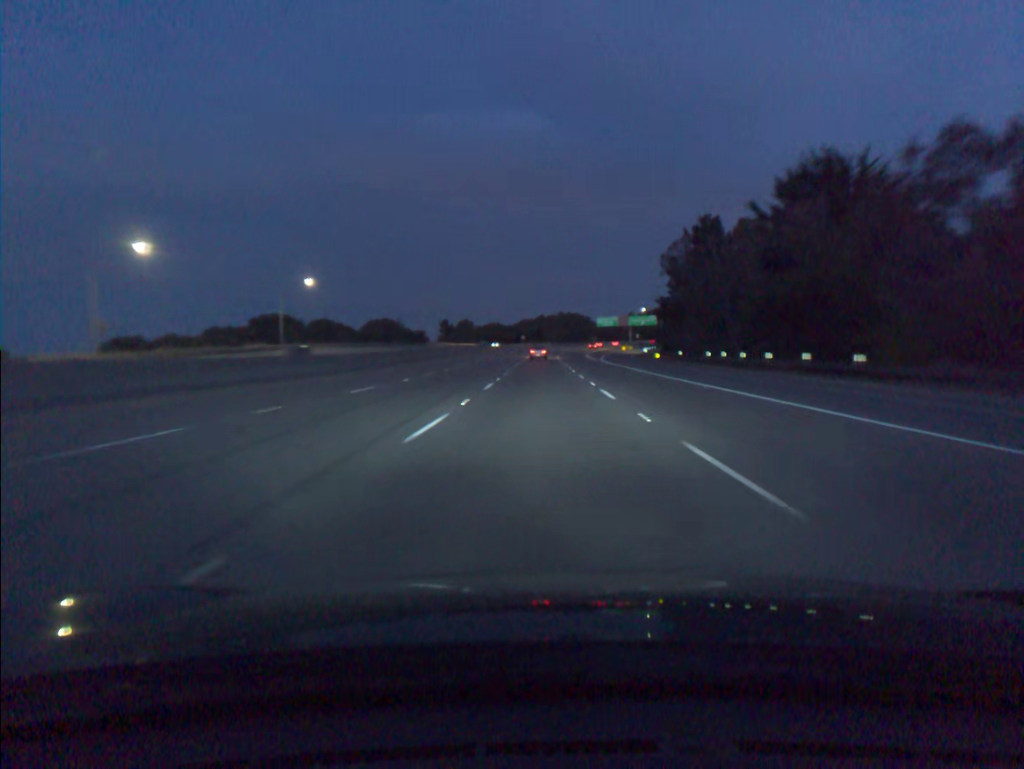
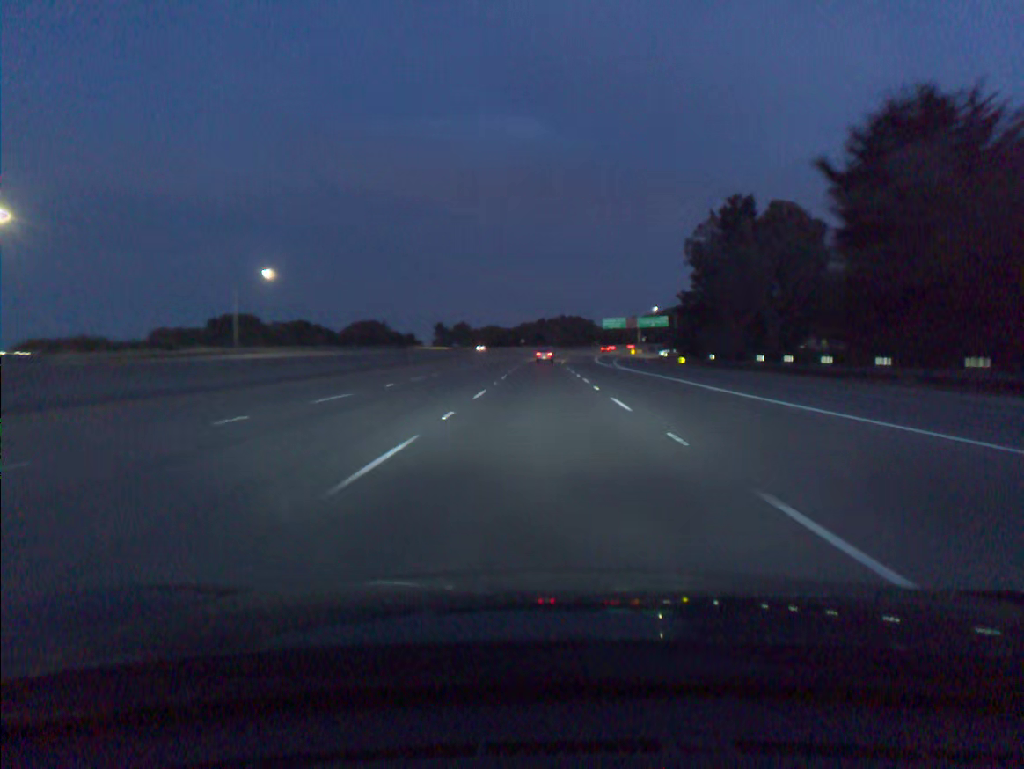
(0.0, +18.0) m; 0°
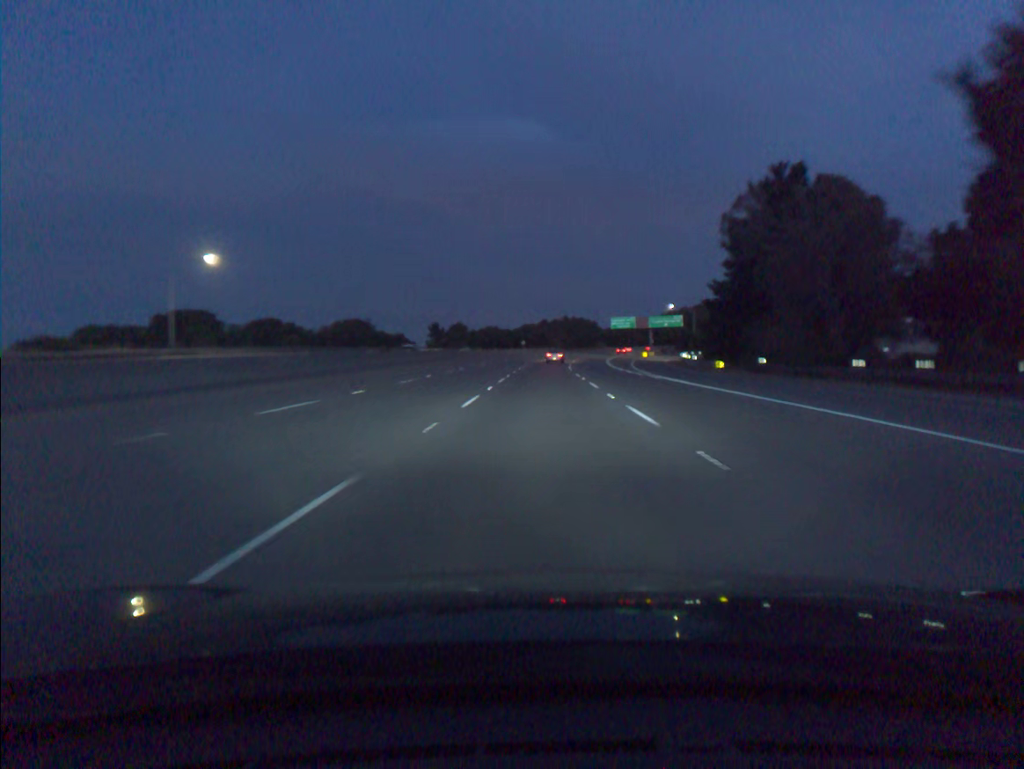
(0.0, +17.9) m; 0°
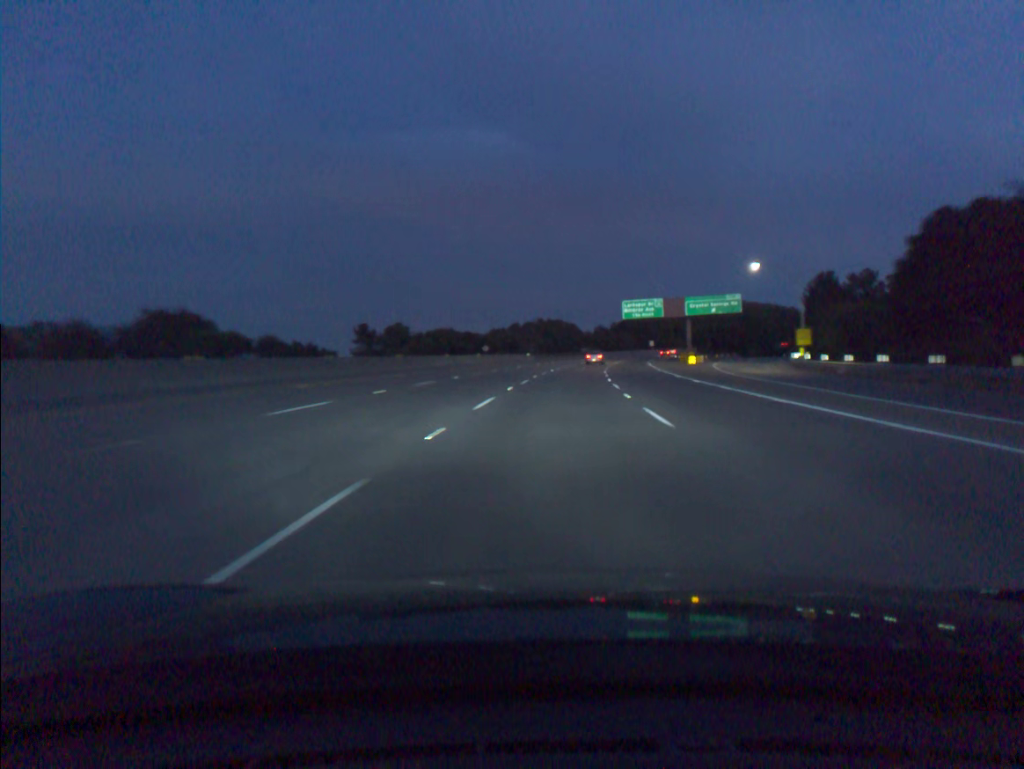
(+0.6, +71.3) m; +2°
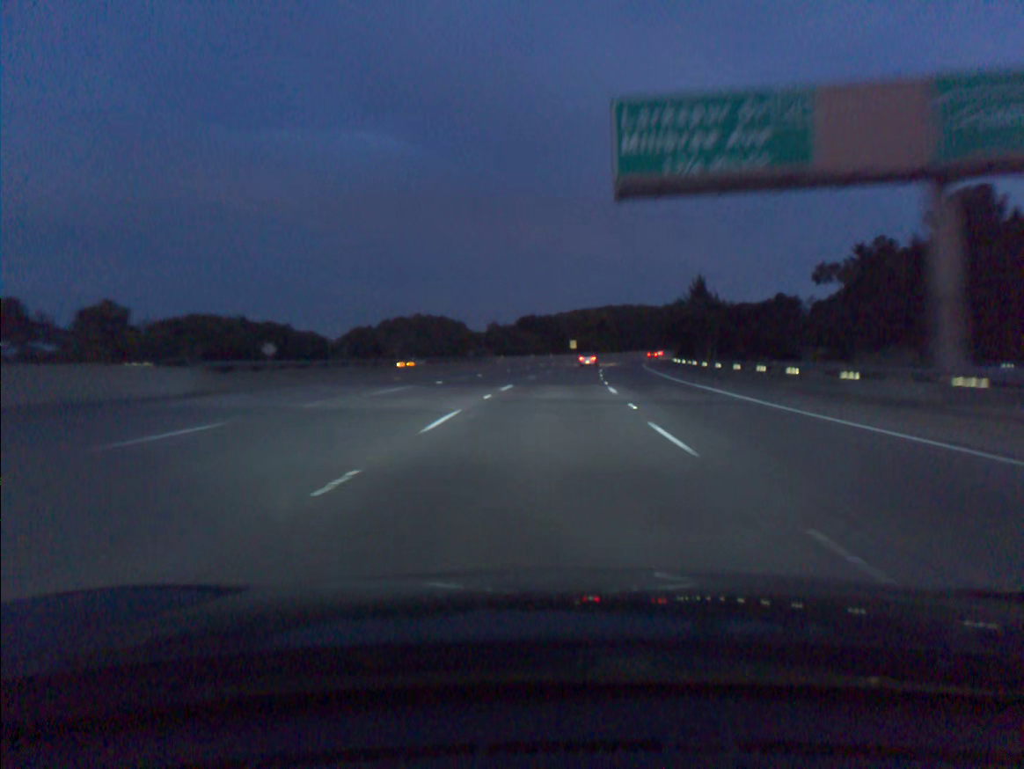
(+6.4, +89.3) m; +8°
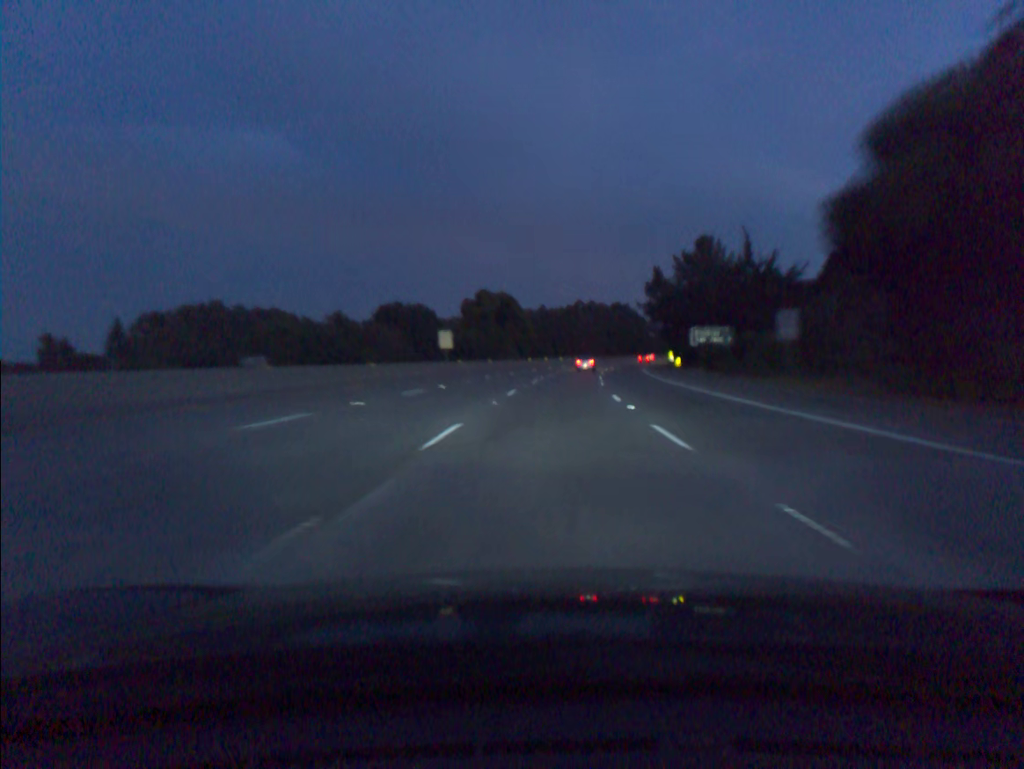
(+5.7, +89.7) m; +7°
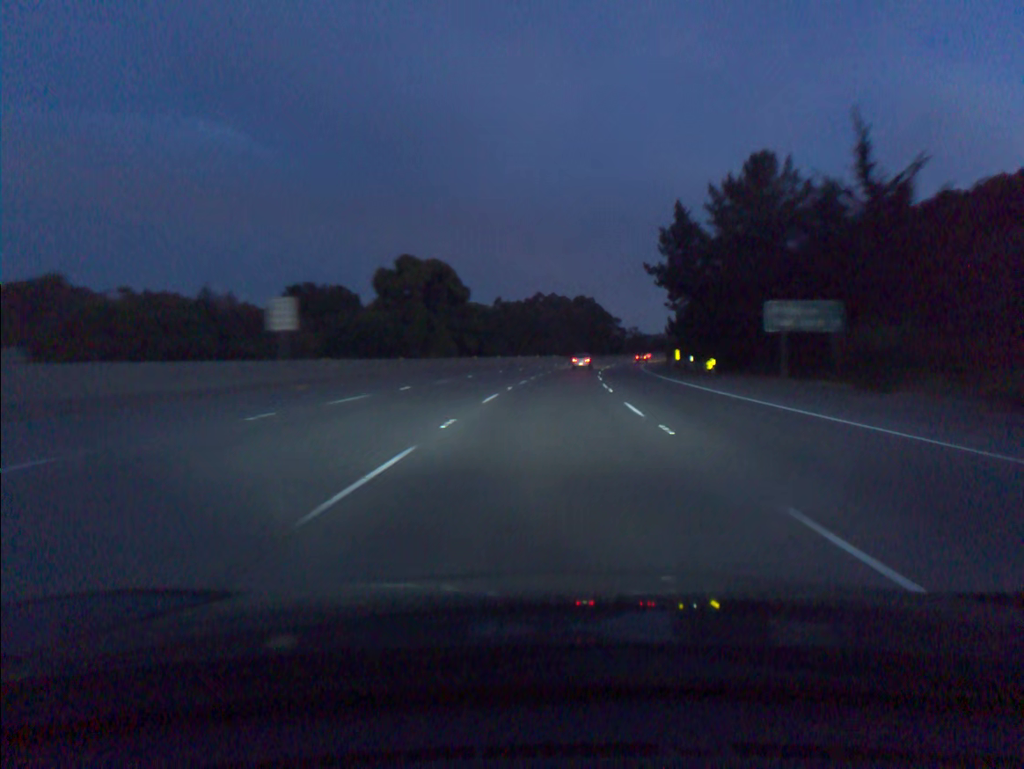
(+0.9, +35.9) m; +3°
